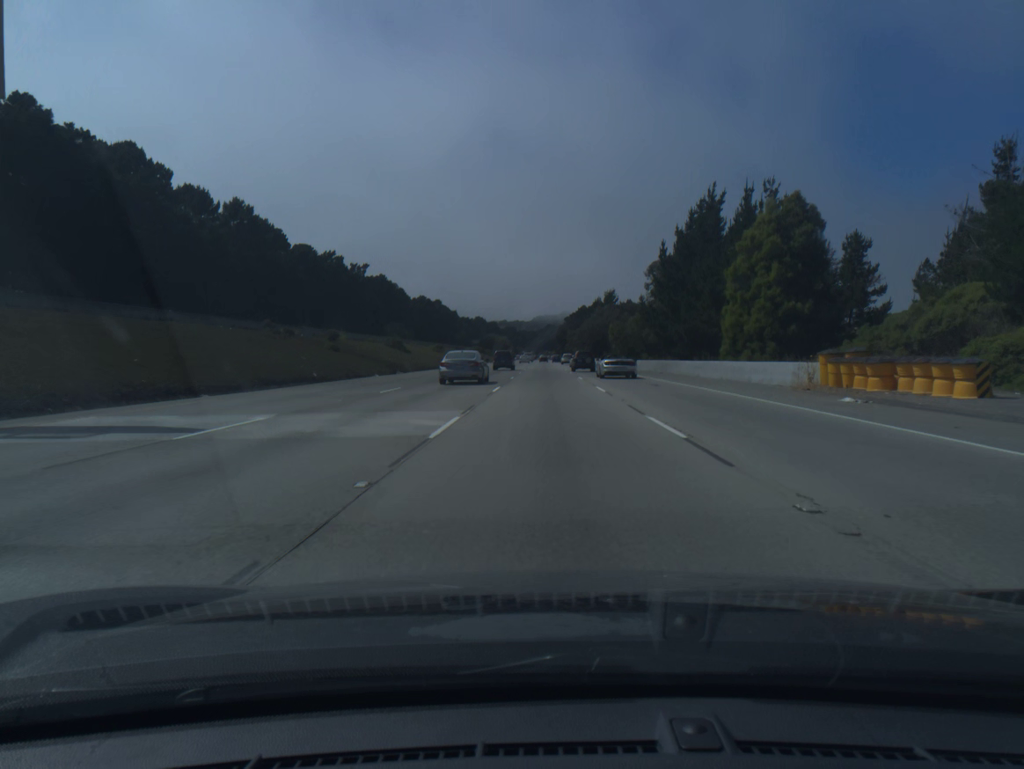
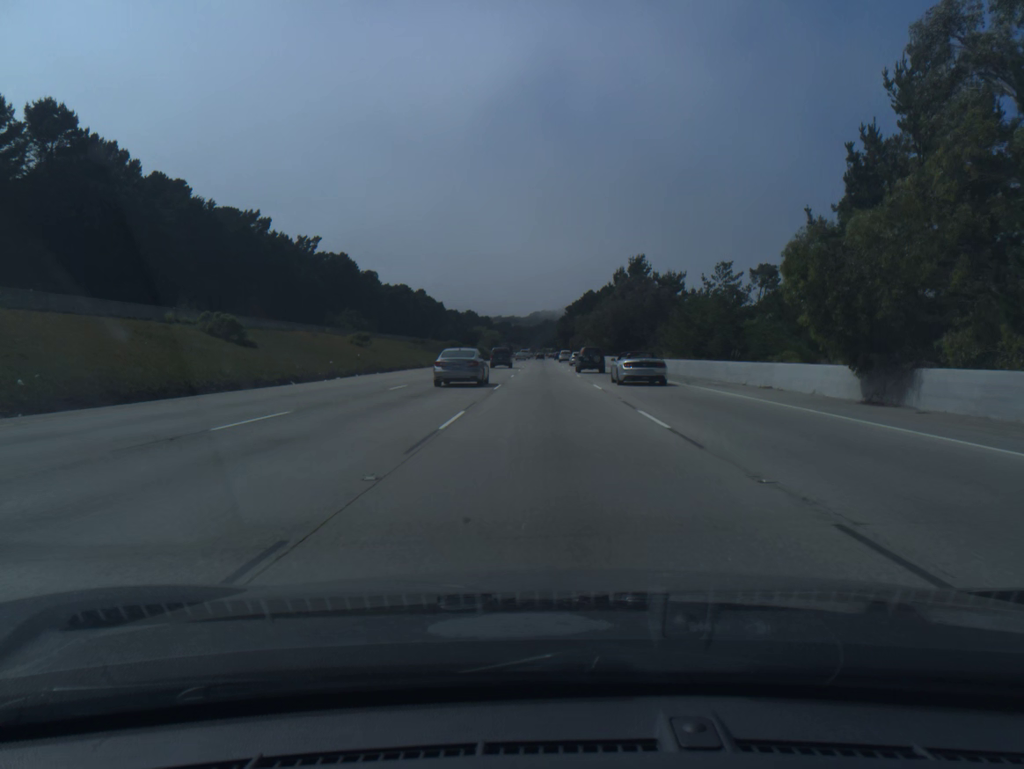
(0.0, +57.0) m; 0°
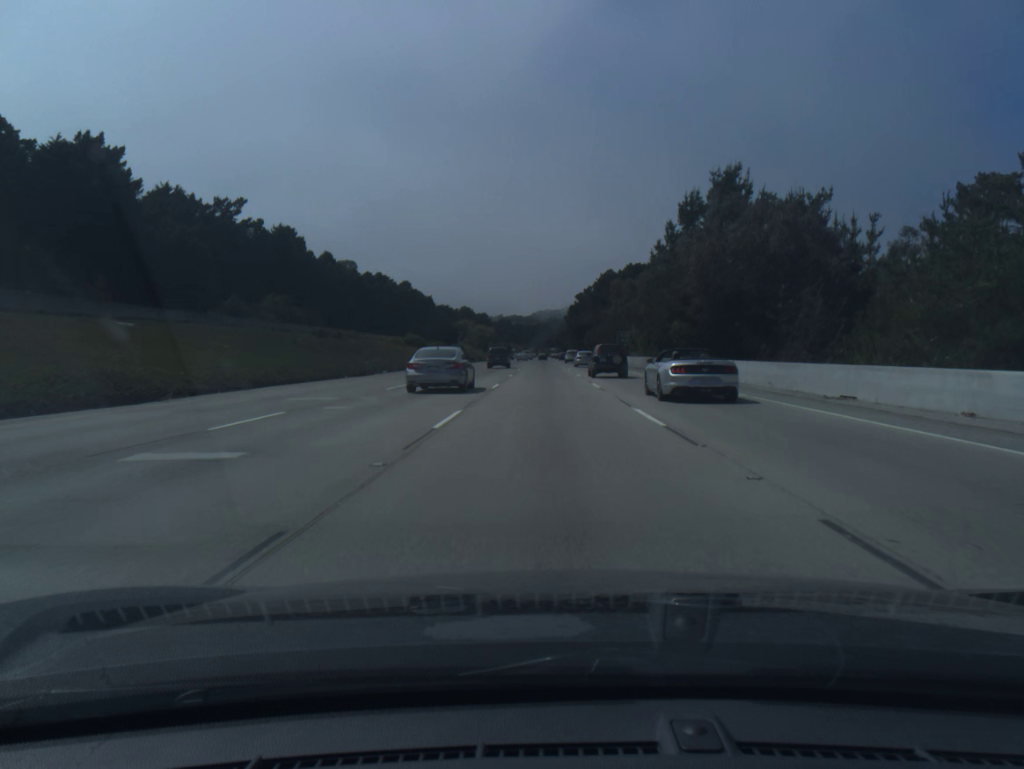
(+0.1, +58.4) m; 0°
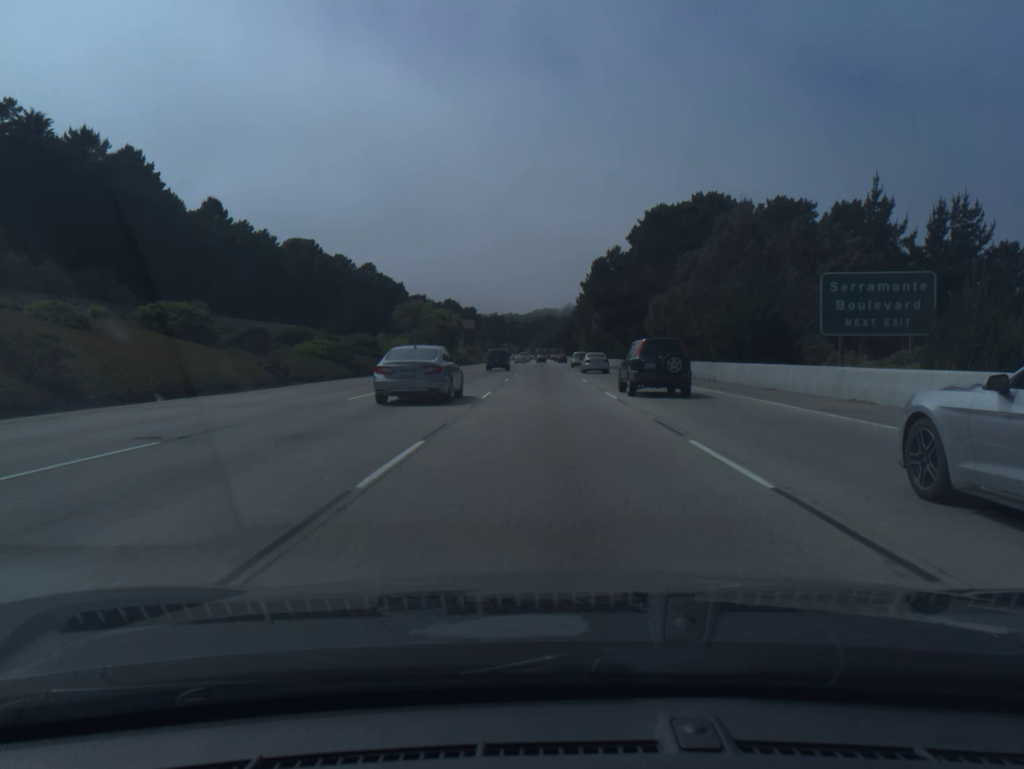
(-0.1, +78.5) m; 0°
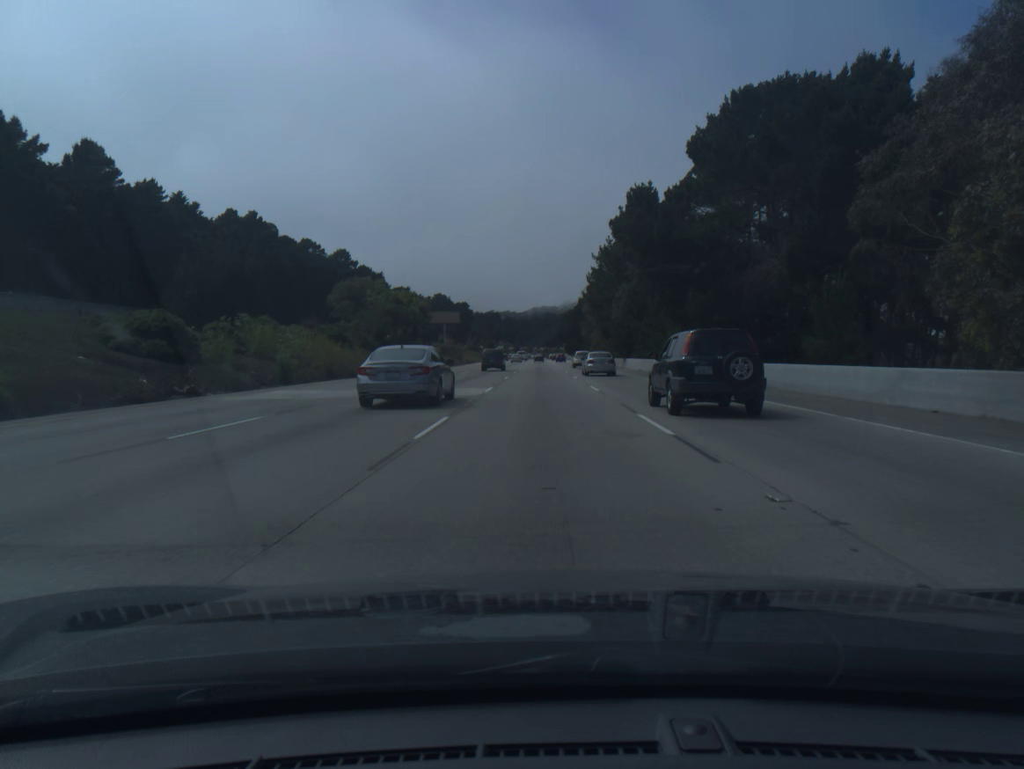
(+0.1, +39.3) m; 0°
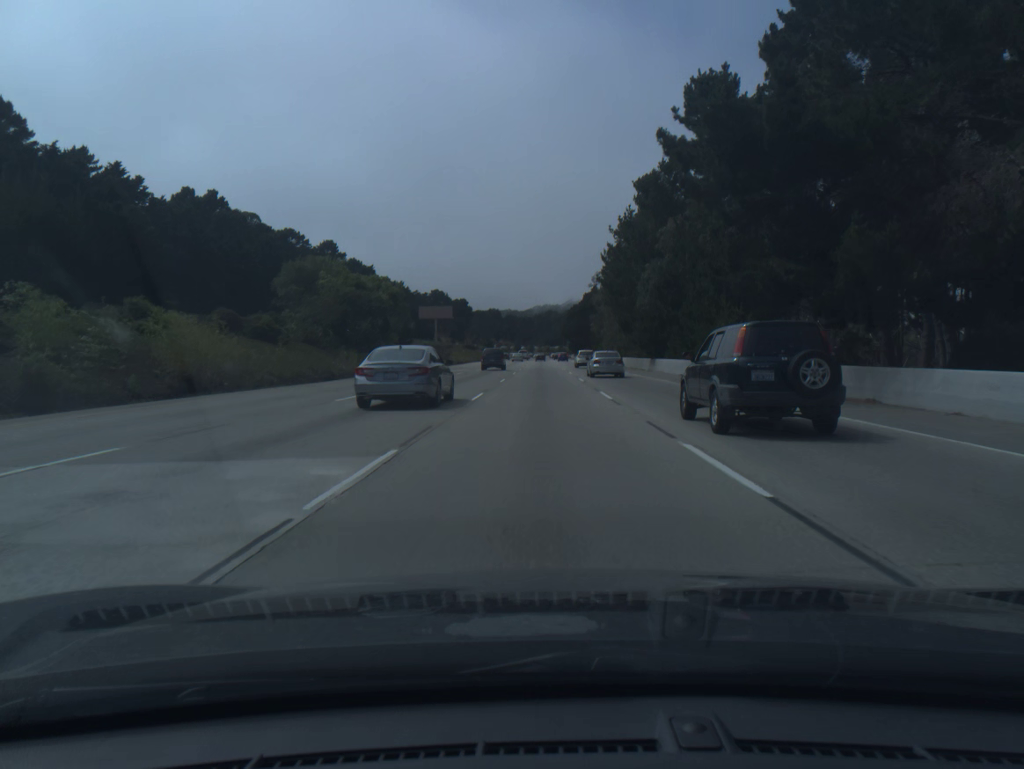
(0.0, +19.7) m; 0°
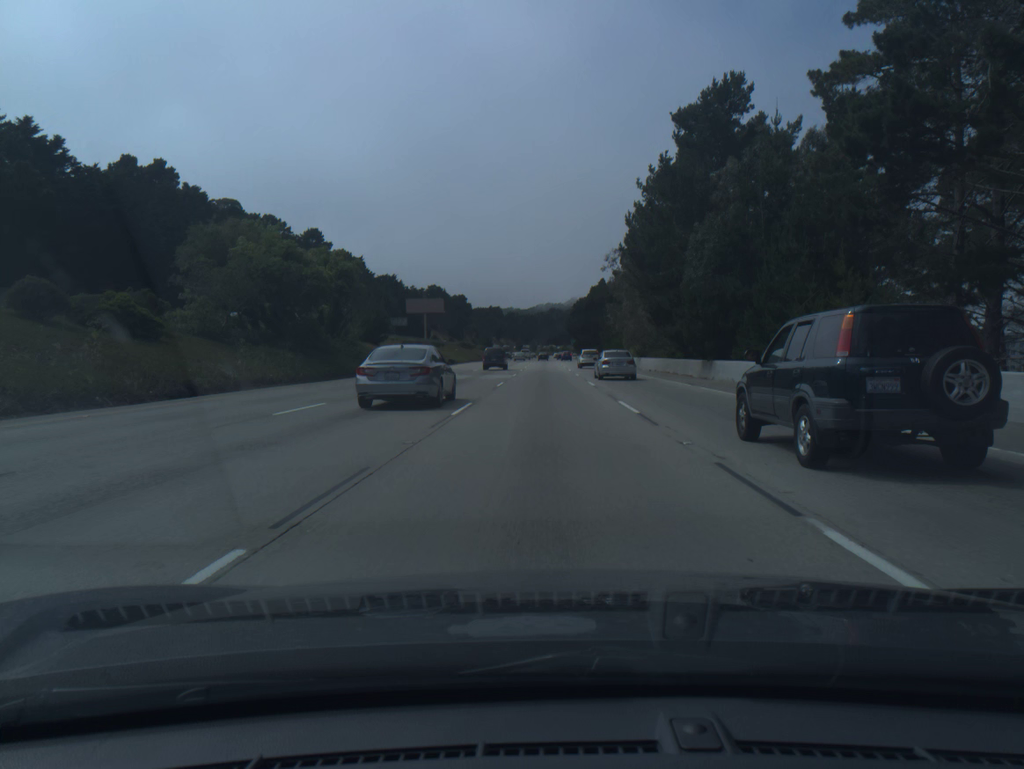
(0.0, +19.7) m; 0°
